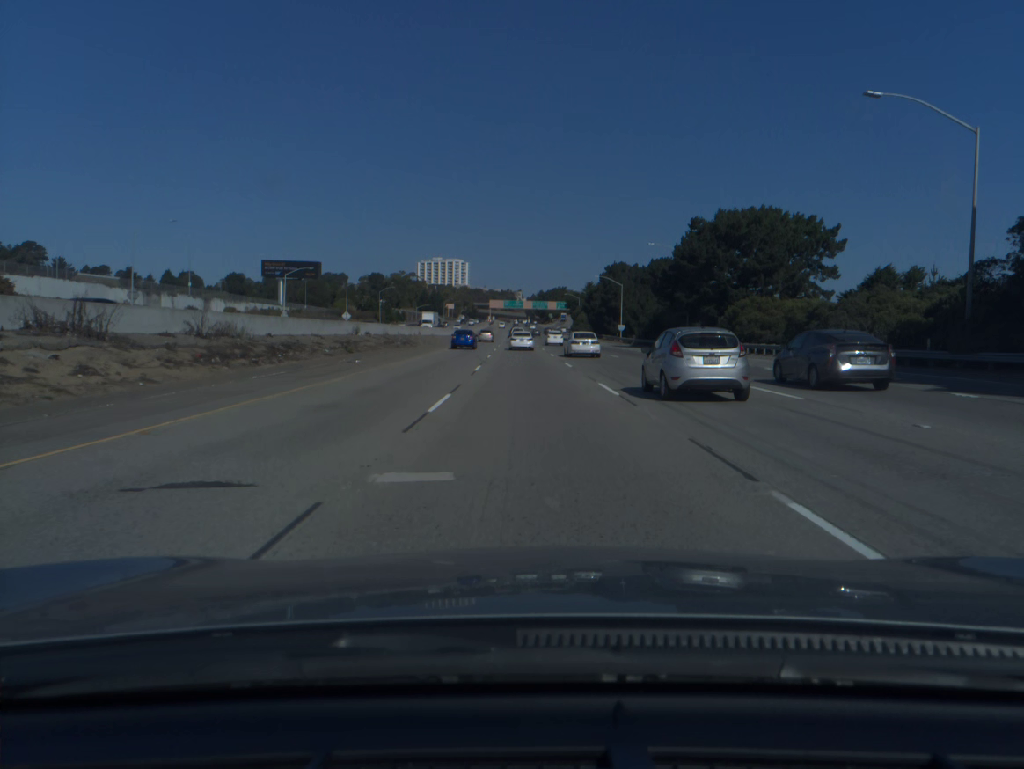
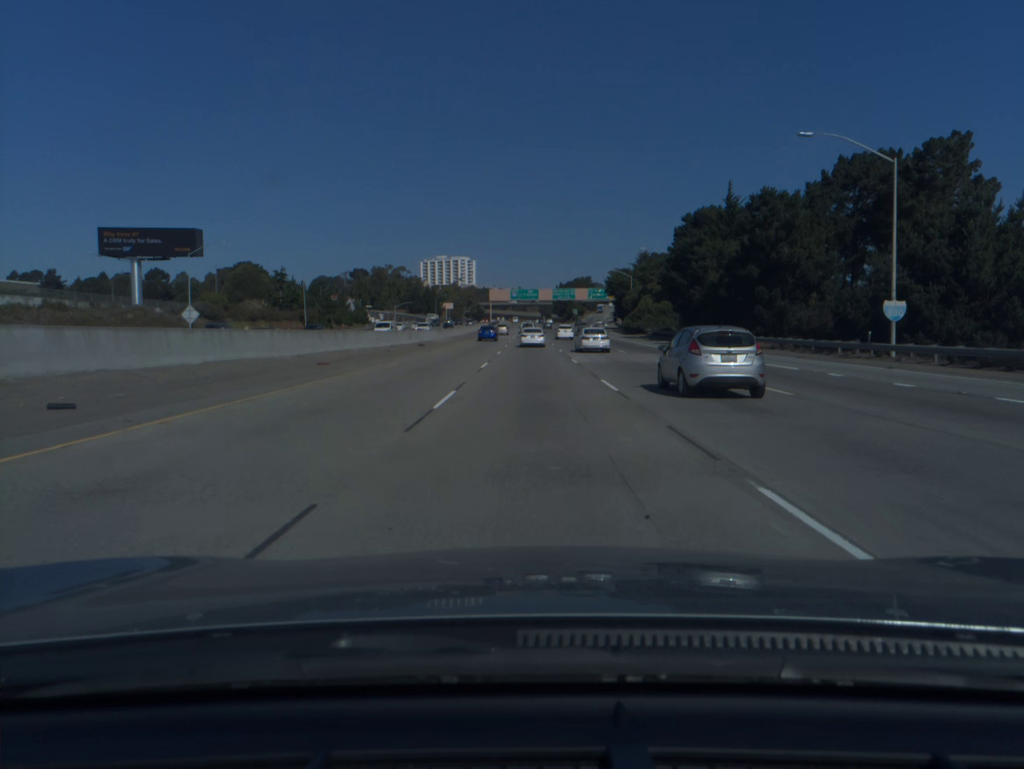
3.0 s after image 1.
(-1.4, +87.0) m; -1°
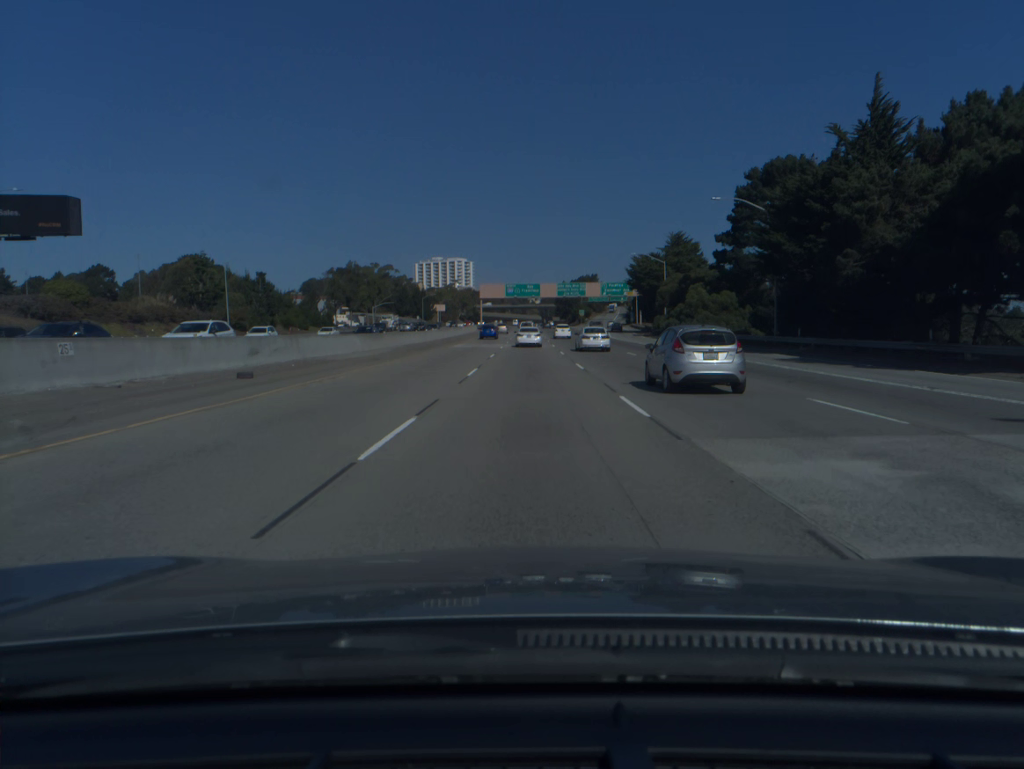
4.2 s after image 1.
(0.0, +34.6) m; 0°
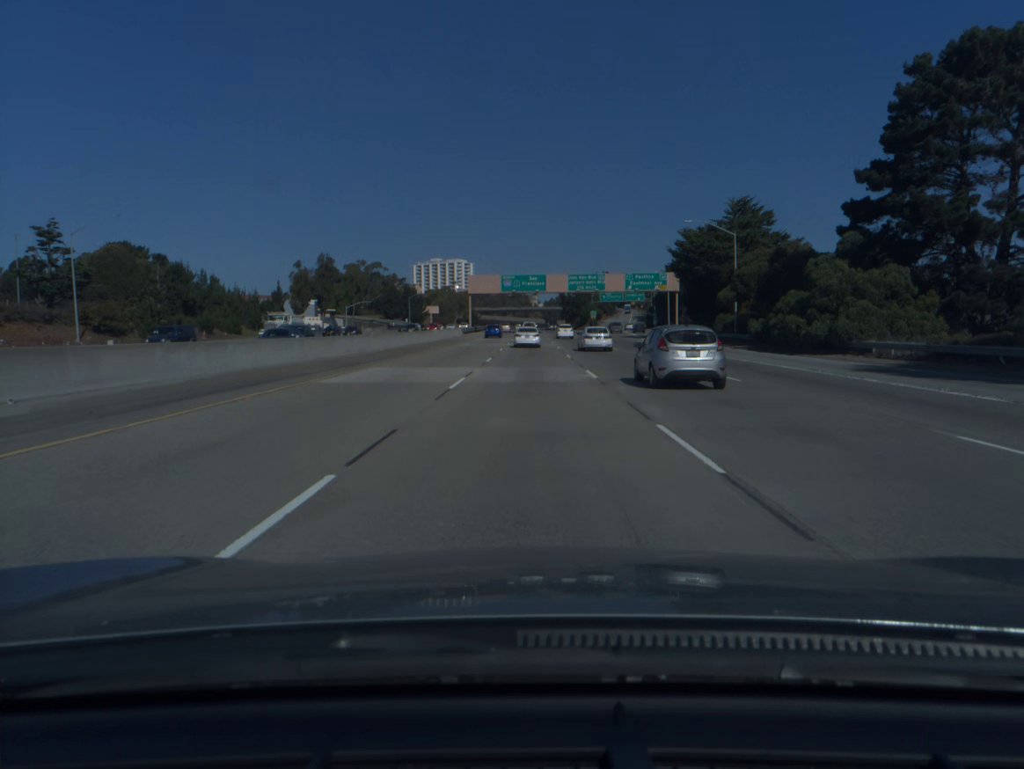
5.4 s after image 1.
(-0.1, +34.3) m; 0°
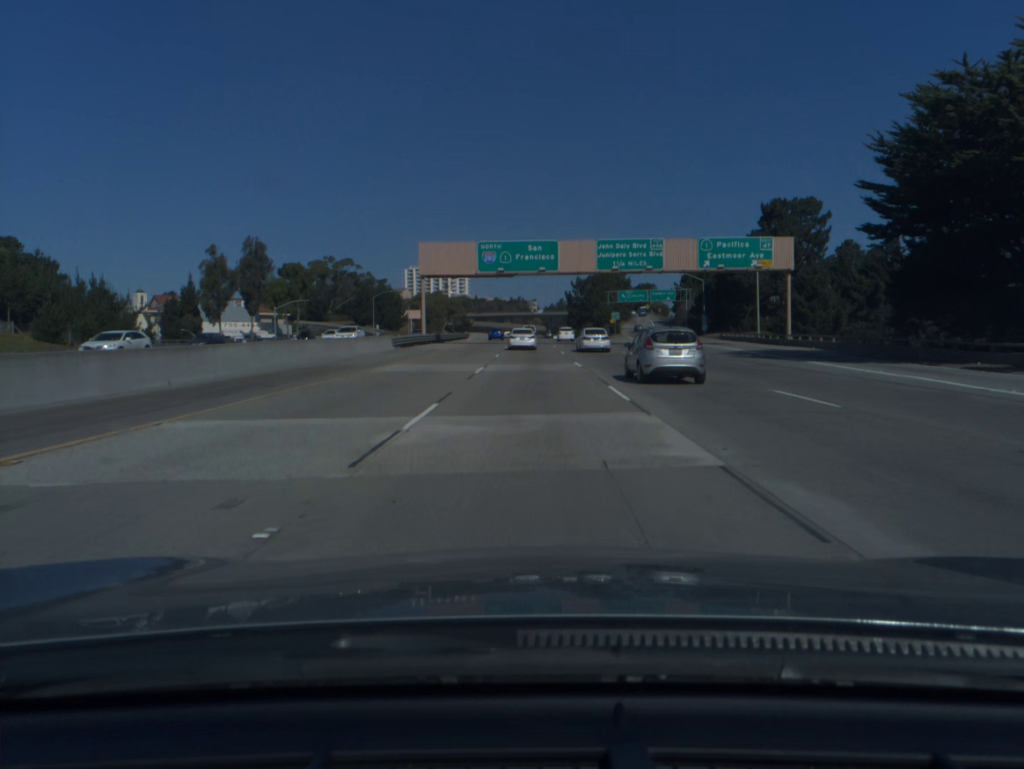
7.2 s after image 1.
(-0.1, +50.6) m; 0°
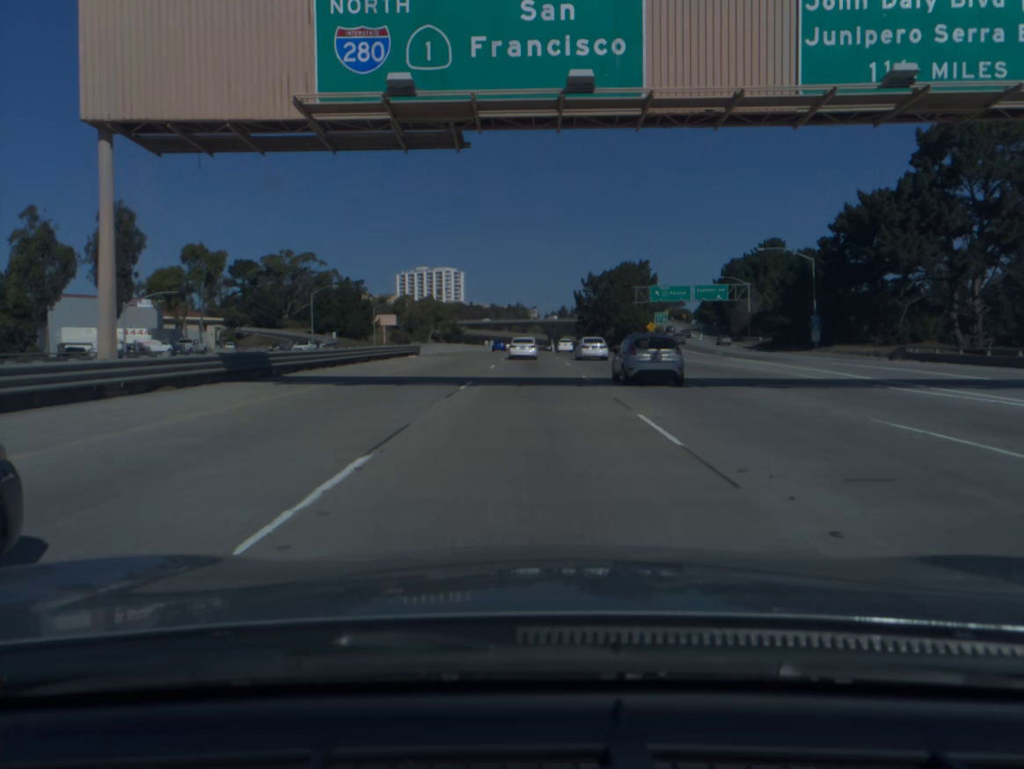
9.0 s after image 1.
(+0.1, +49.7) m; 0°
